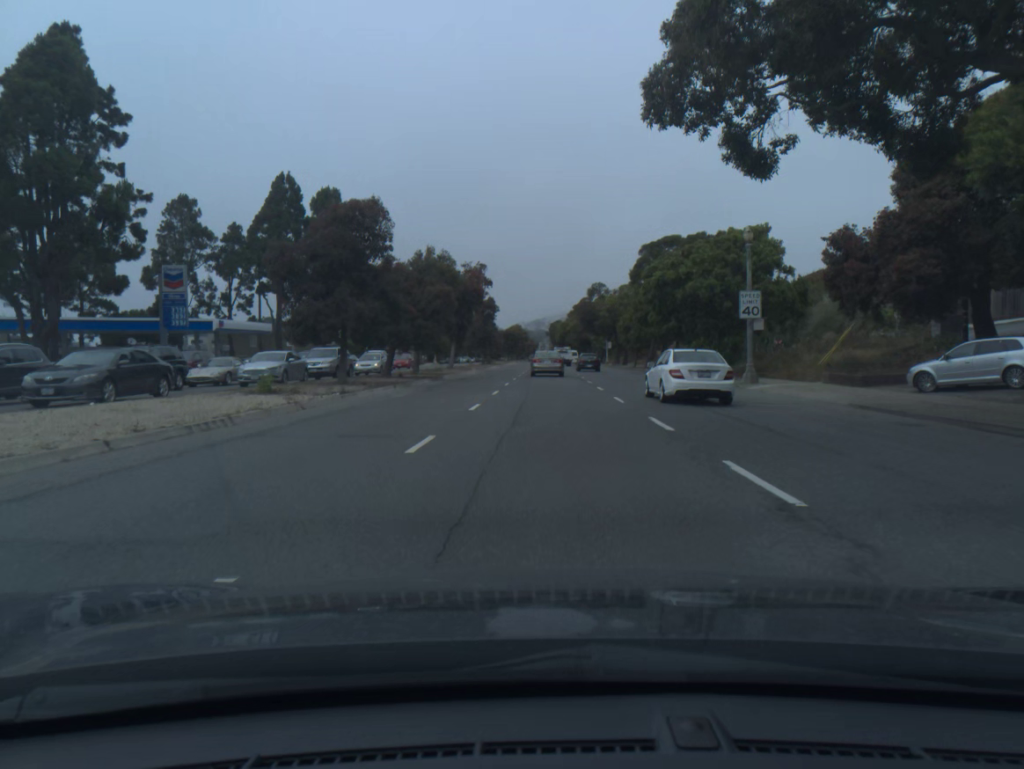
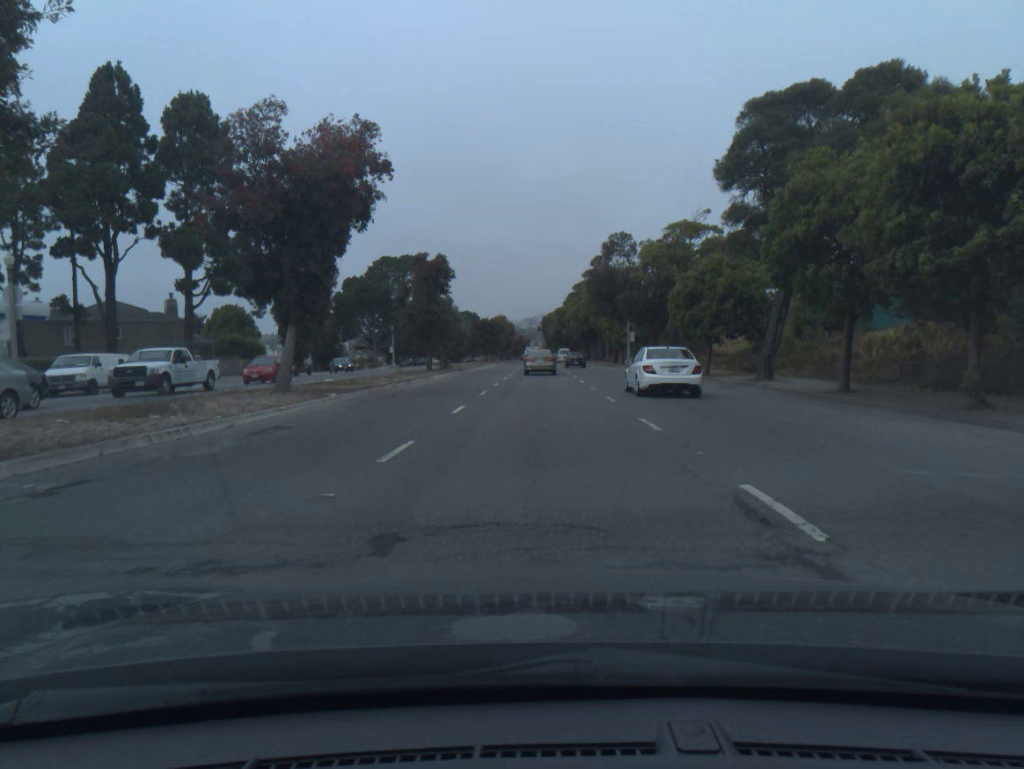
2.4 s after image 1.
(+0.4, +37.3) m; 0°
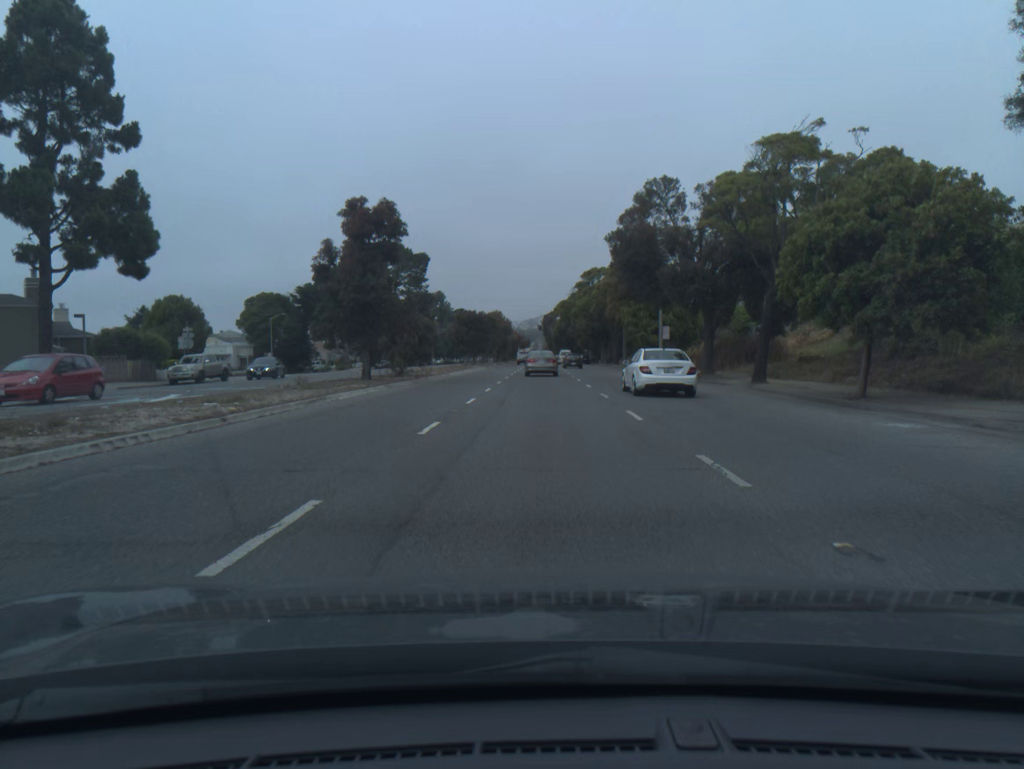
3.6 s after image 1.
(0.0, +19.4) m; 0°
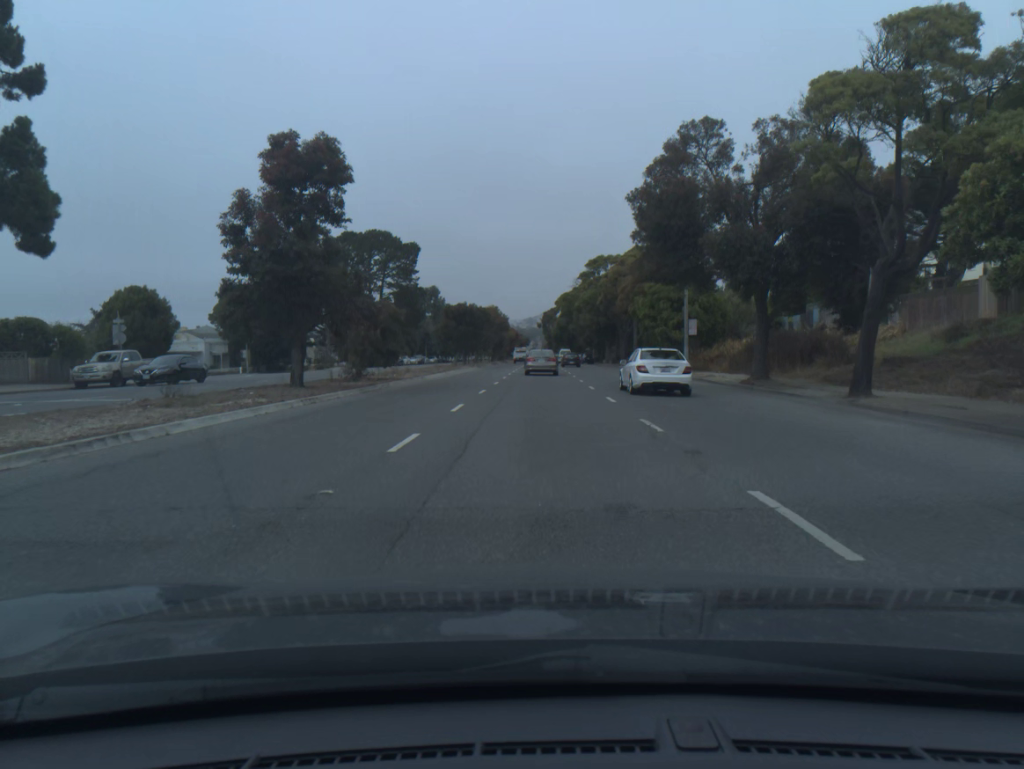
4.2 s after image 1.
(0.0, +9.8) m; 0°
